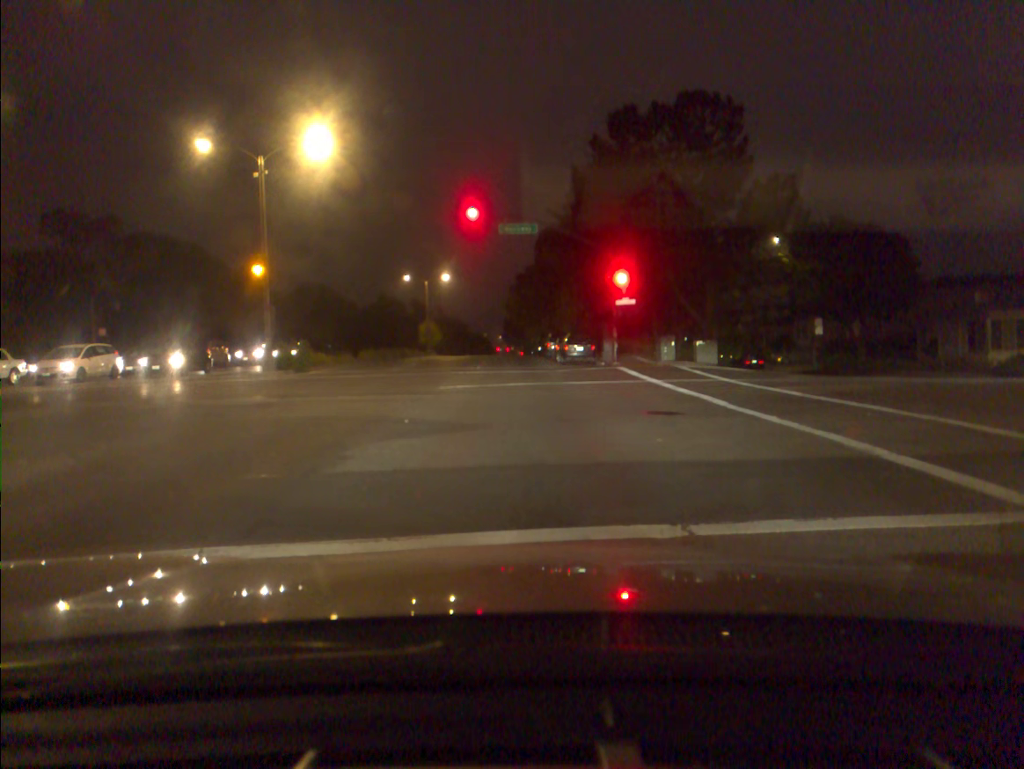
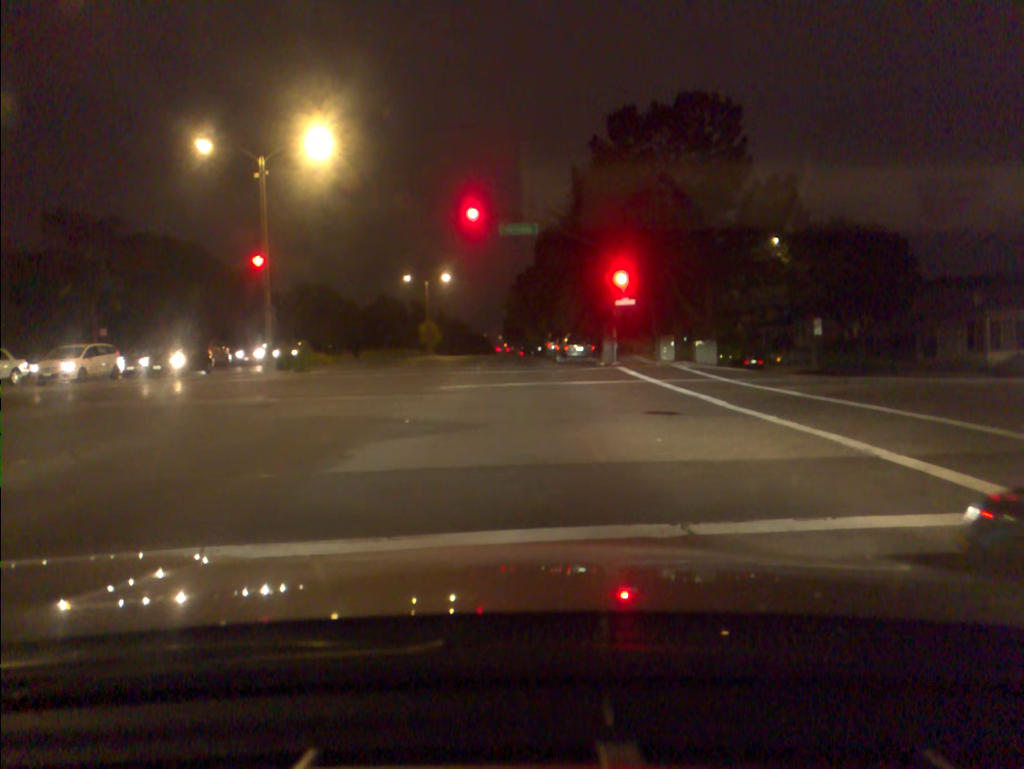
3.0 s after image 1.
(0.0, 0.0) m; 0°
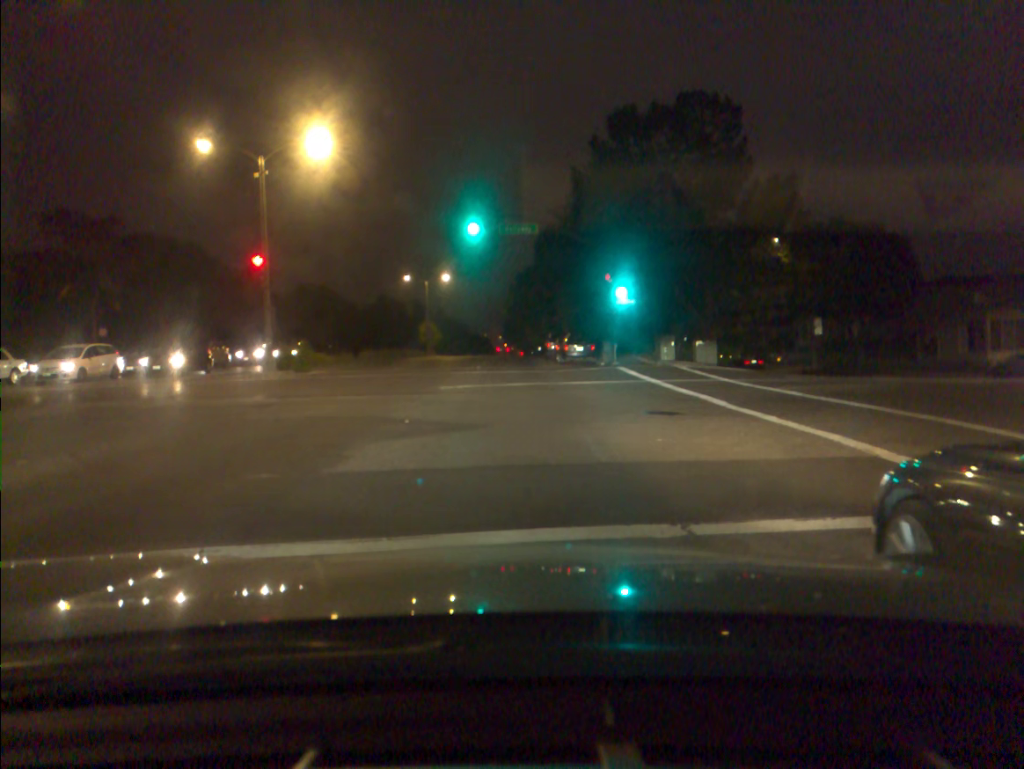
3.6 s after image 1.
(0.0, 0.0) m; 0°
